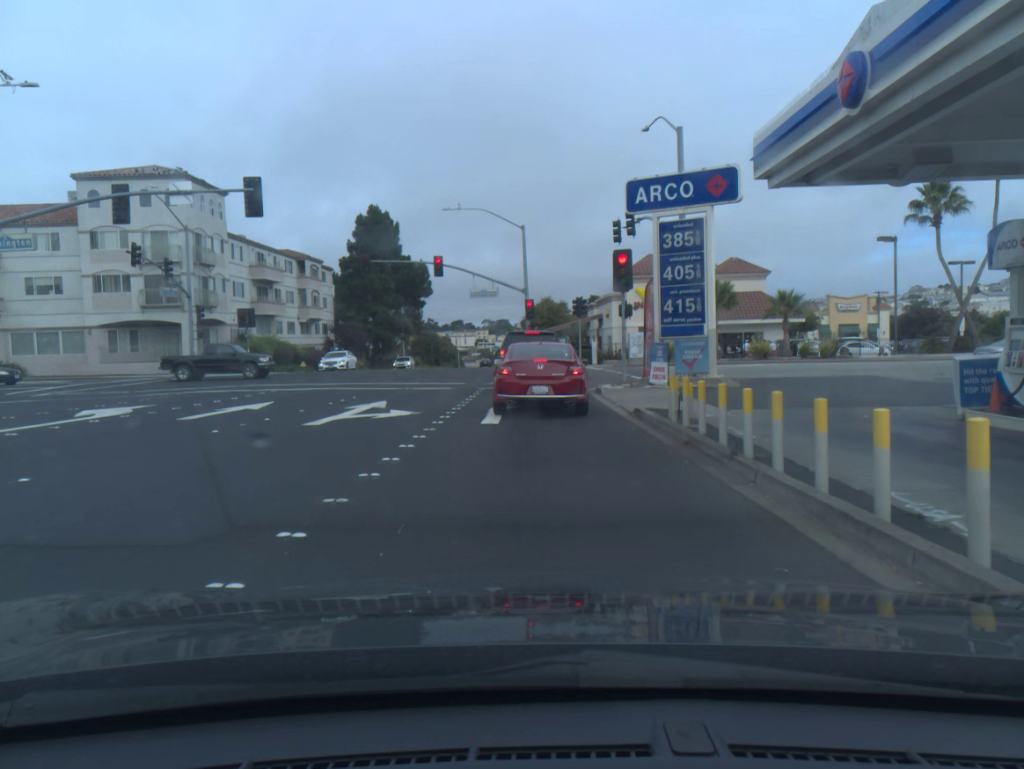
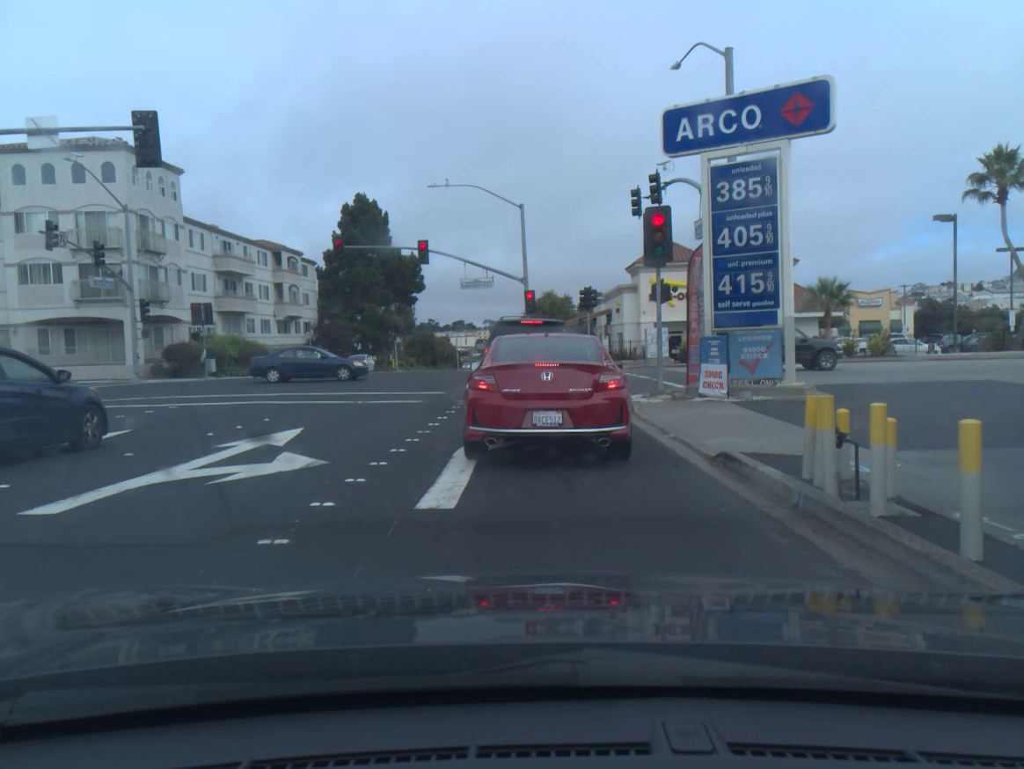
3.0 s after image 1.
(0.0, +7.5) m; 0°
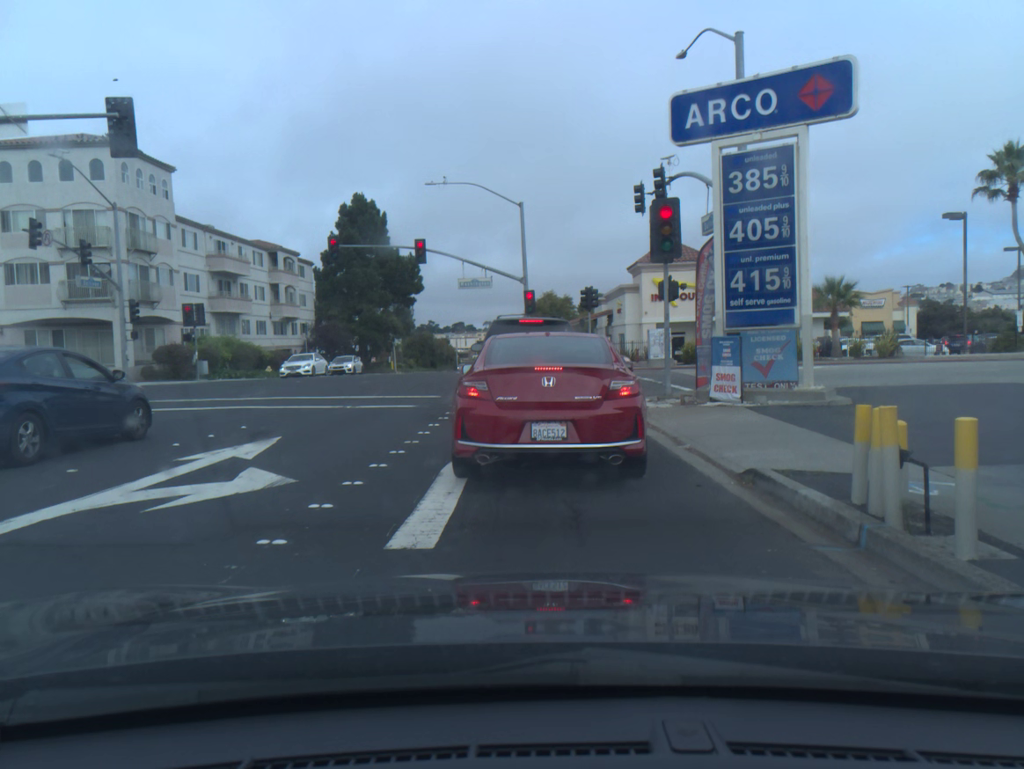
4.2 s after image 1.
(0.0, +1.2) m; 0°
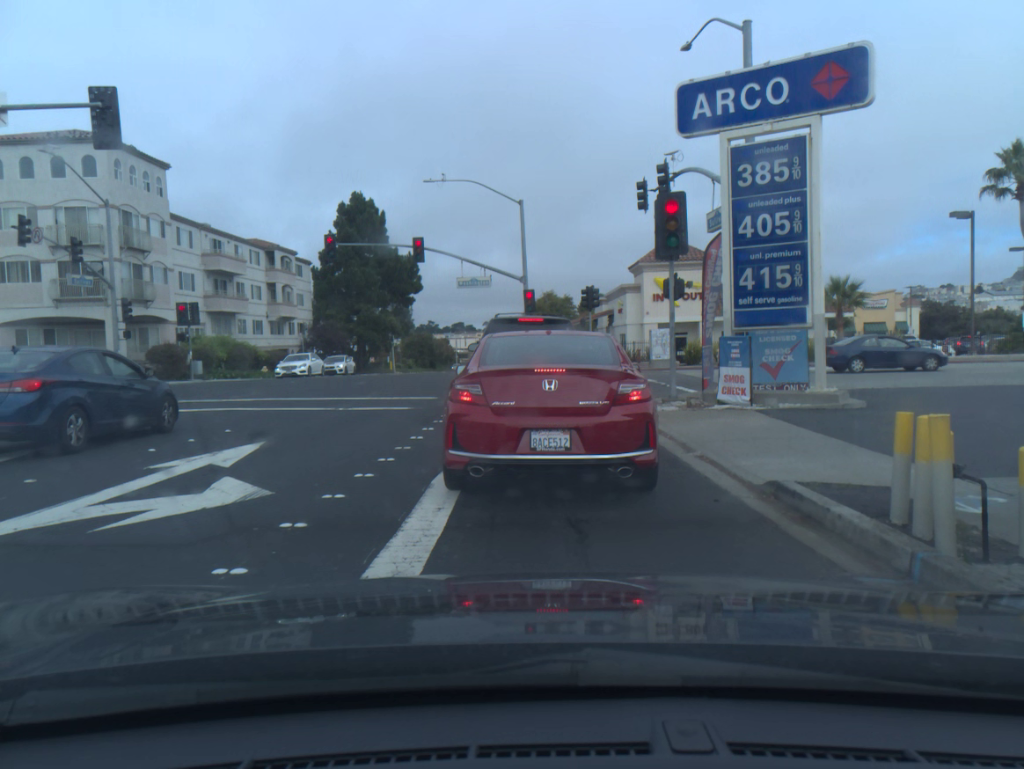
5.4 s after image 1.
(0.0, +0.7) m; 0°
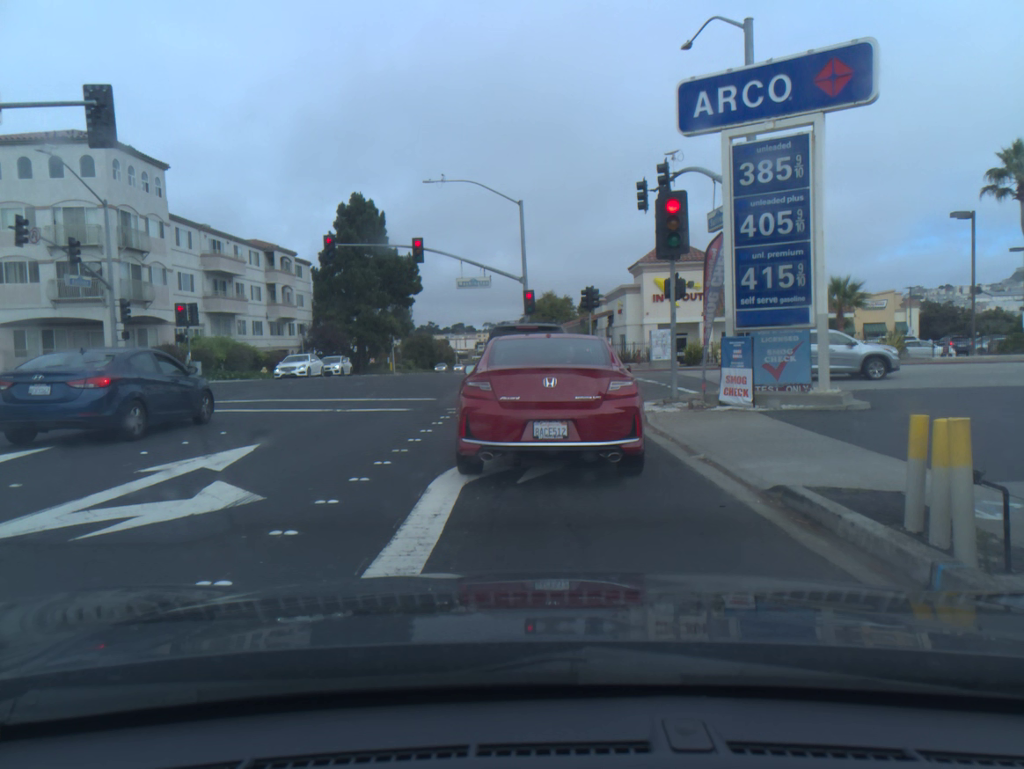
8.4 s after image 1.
(0.0, +0.2) m; 0°
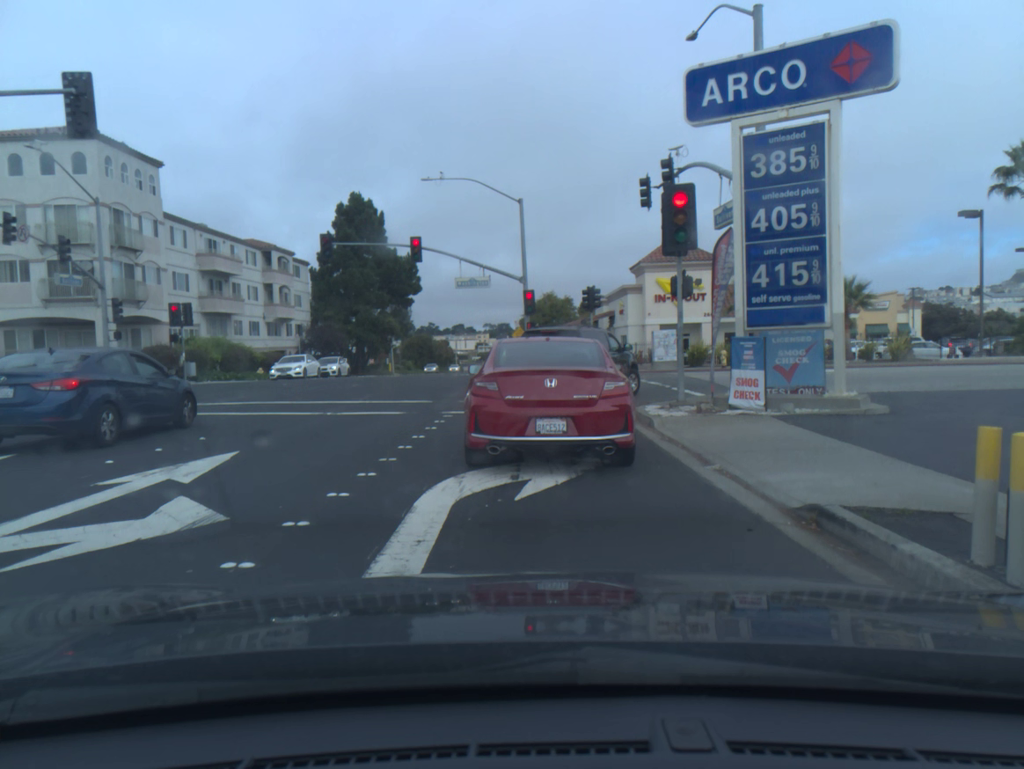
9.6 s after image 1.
(0.0, +0.8) m; 0°
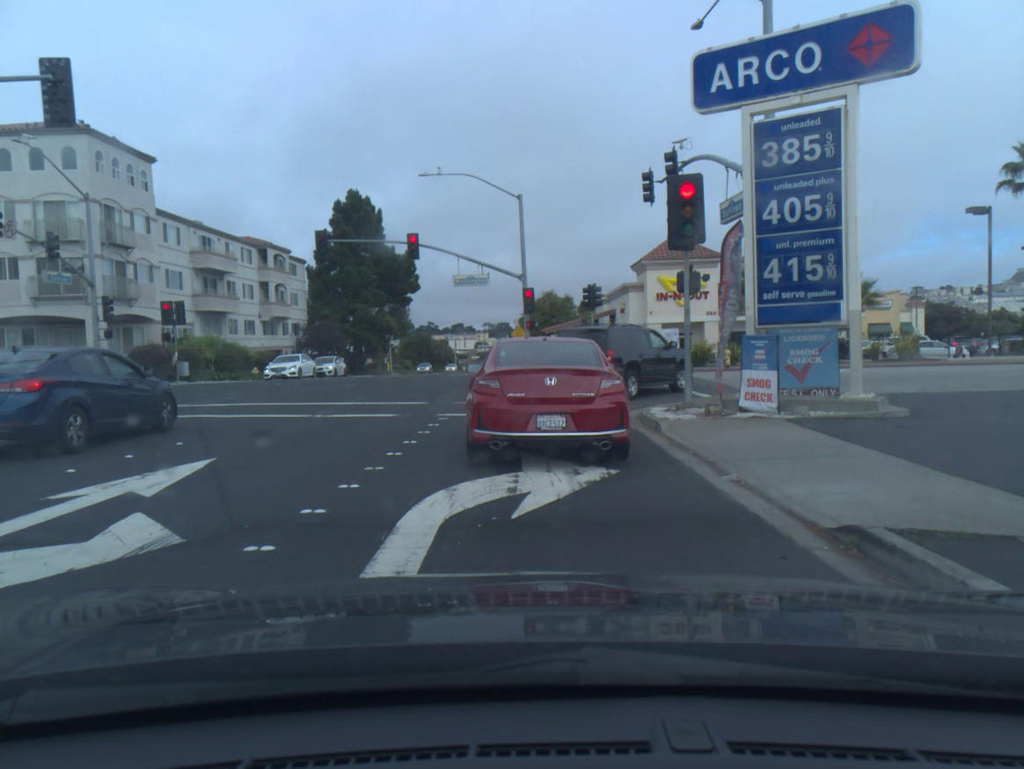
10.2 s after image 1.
(0.0, +0.7) m; 0°
